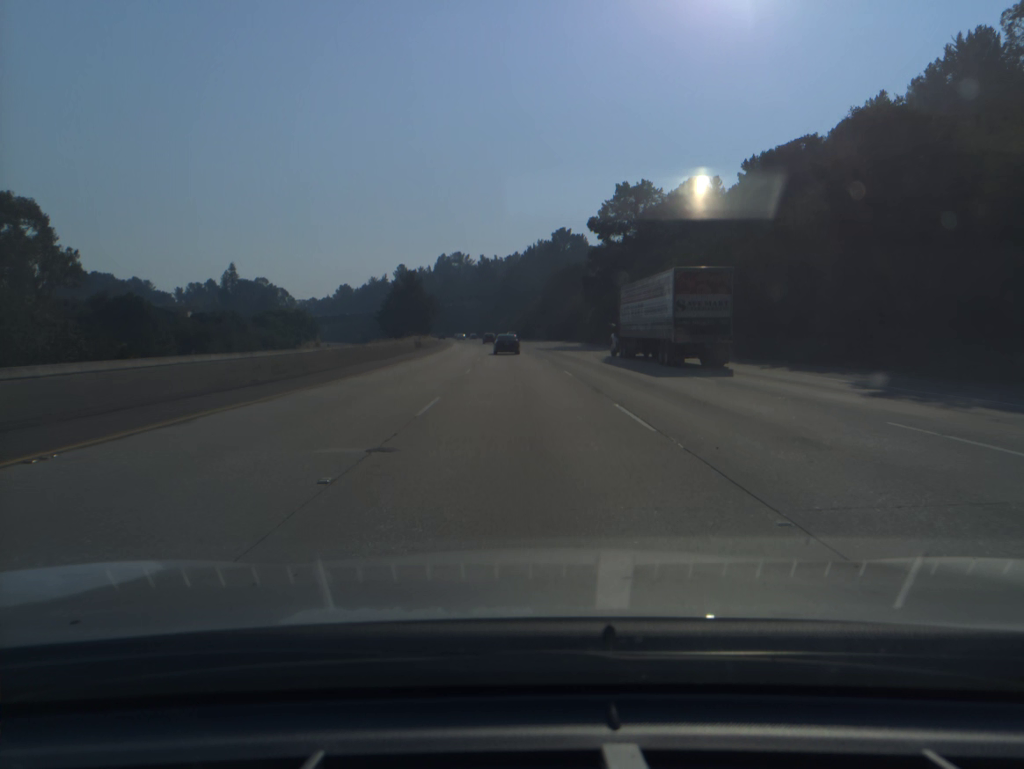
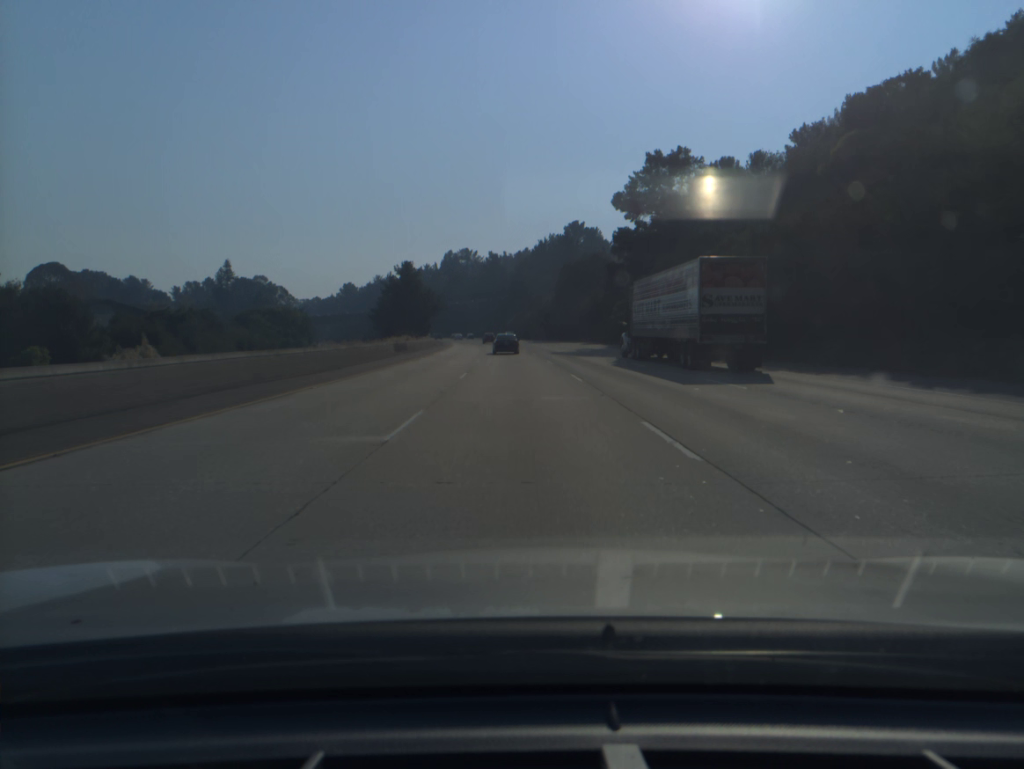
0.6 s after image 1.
(-0.1, +17.6) m; -1°
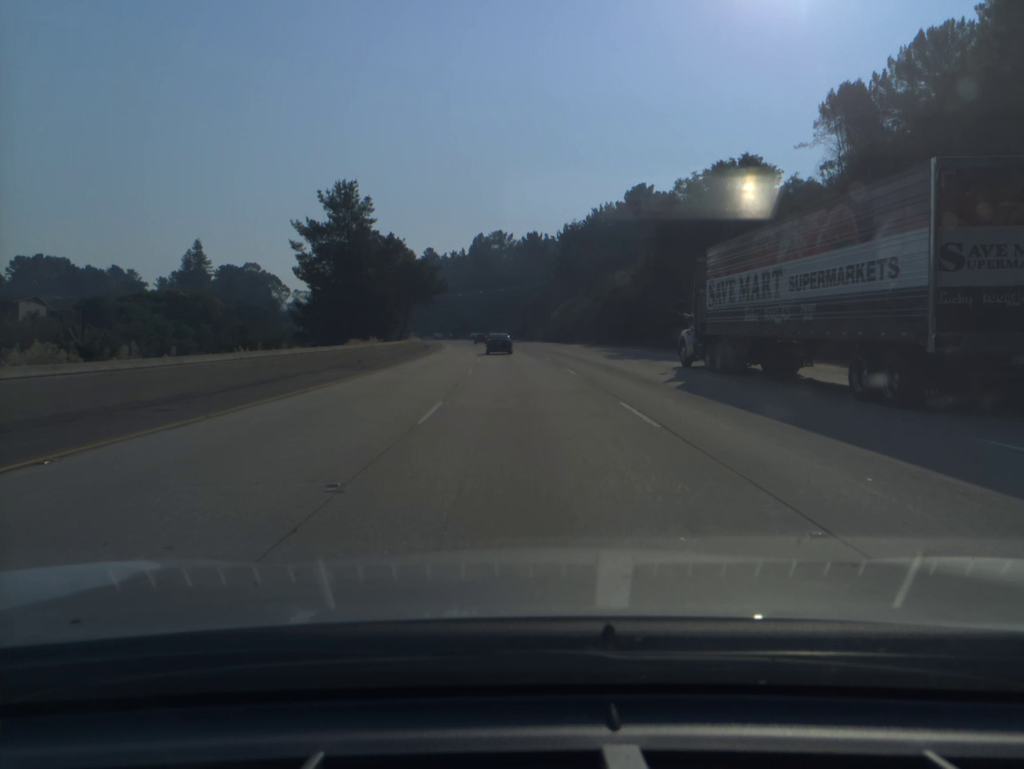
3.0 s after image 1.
(-1.9, +70.3) m; -3°
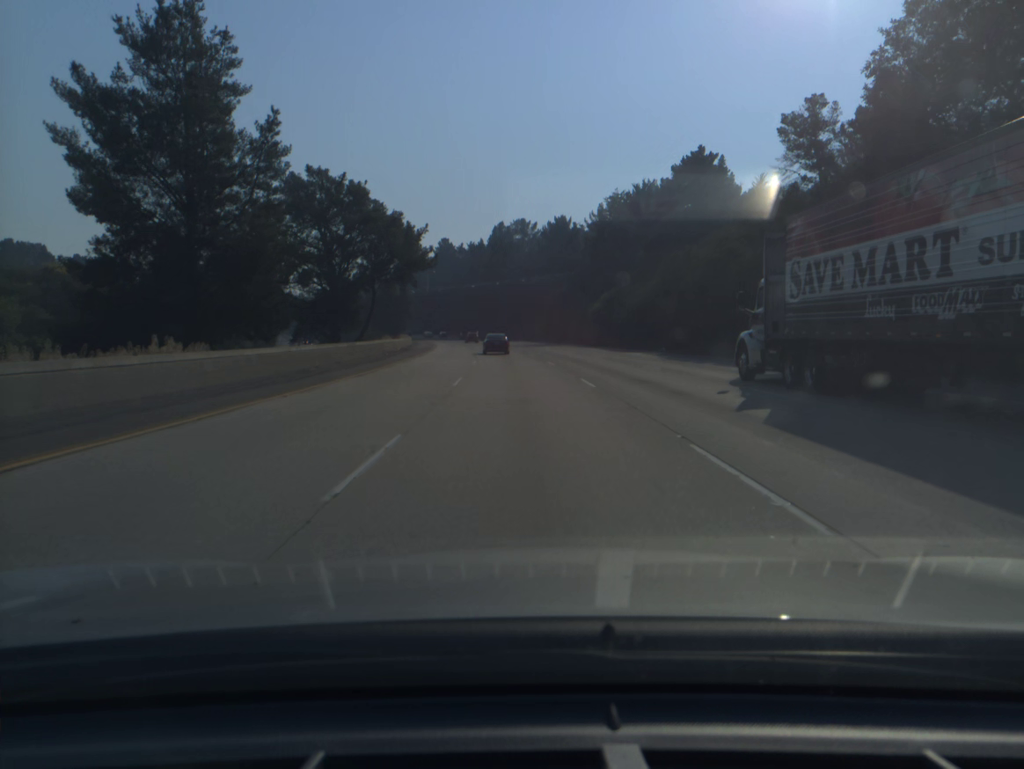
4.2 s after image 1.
(-0.5, +35.0) m; -2°
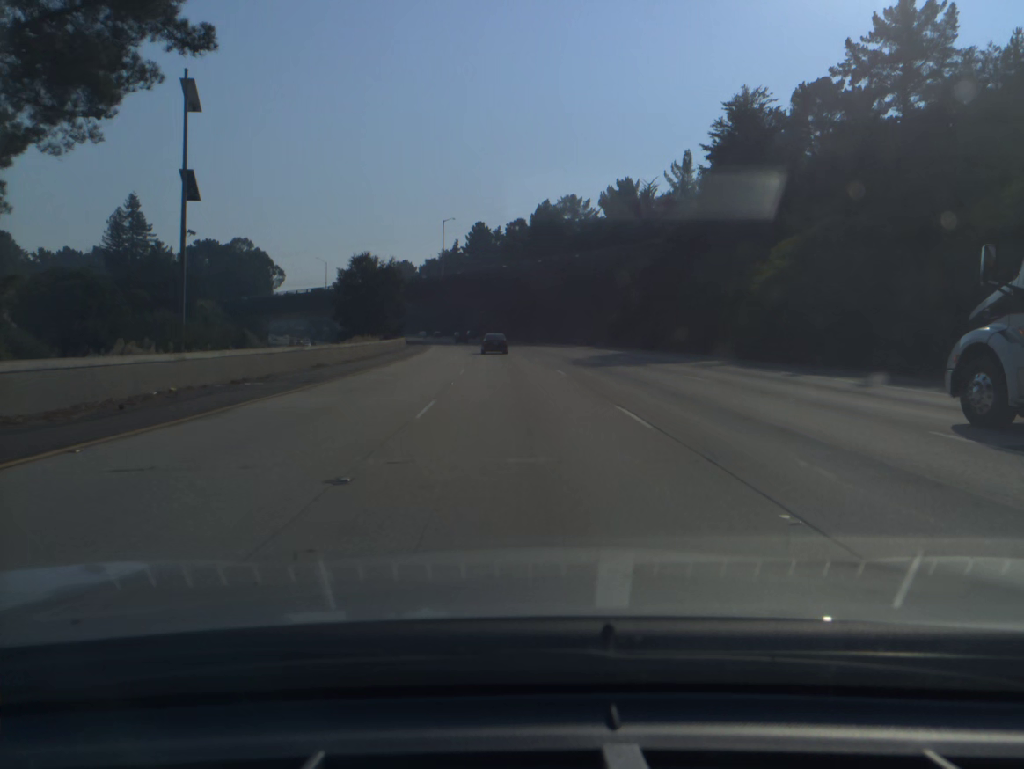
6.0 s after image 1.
(-1.3, +52.2) m; -3°
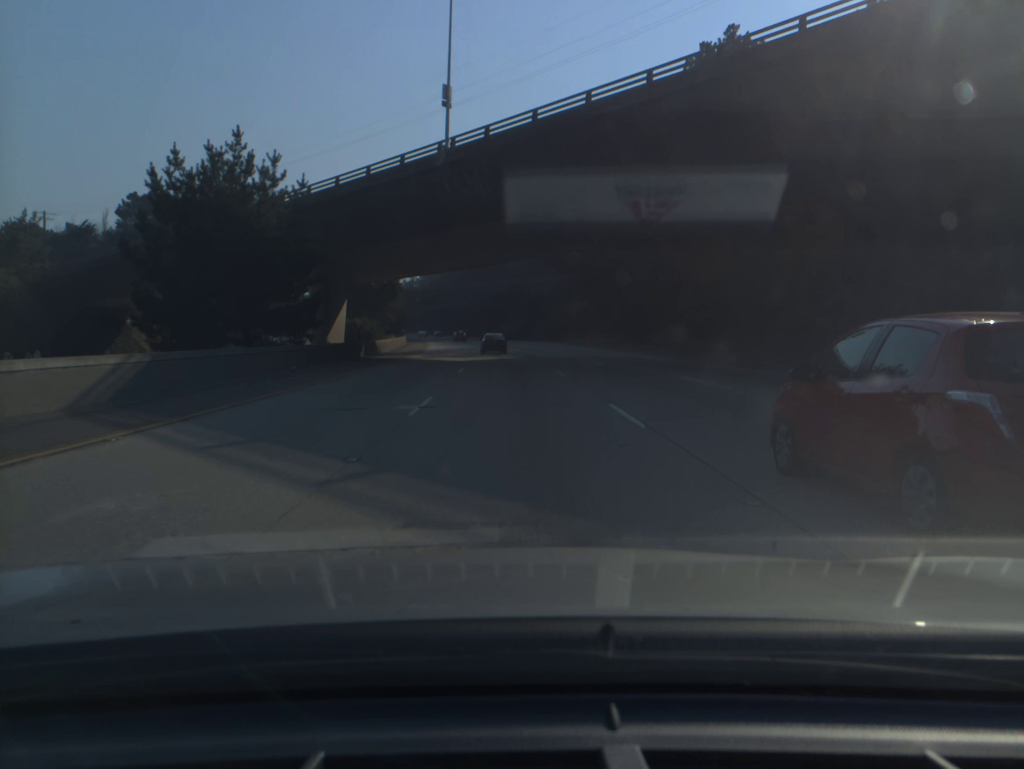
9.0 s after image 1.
(-4.7, +86.5) m; -6°
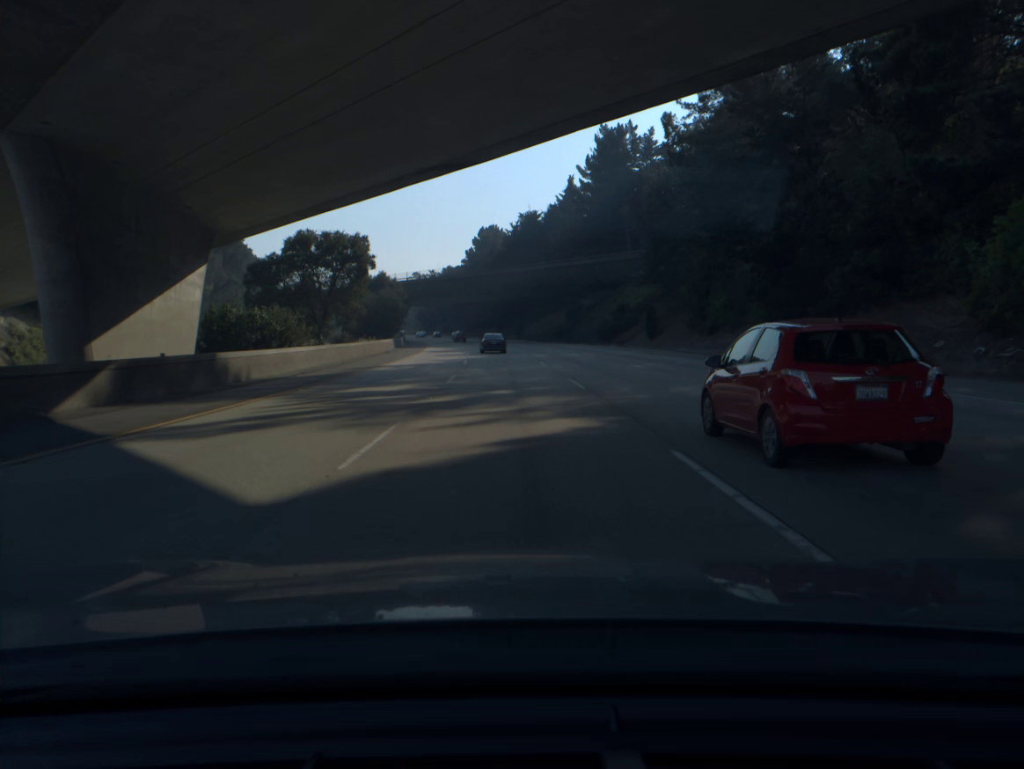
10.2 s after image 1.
(-0.7, +34.6) m; -2°
